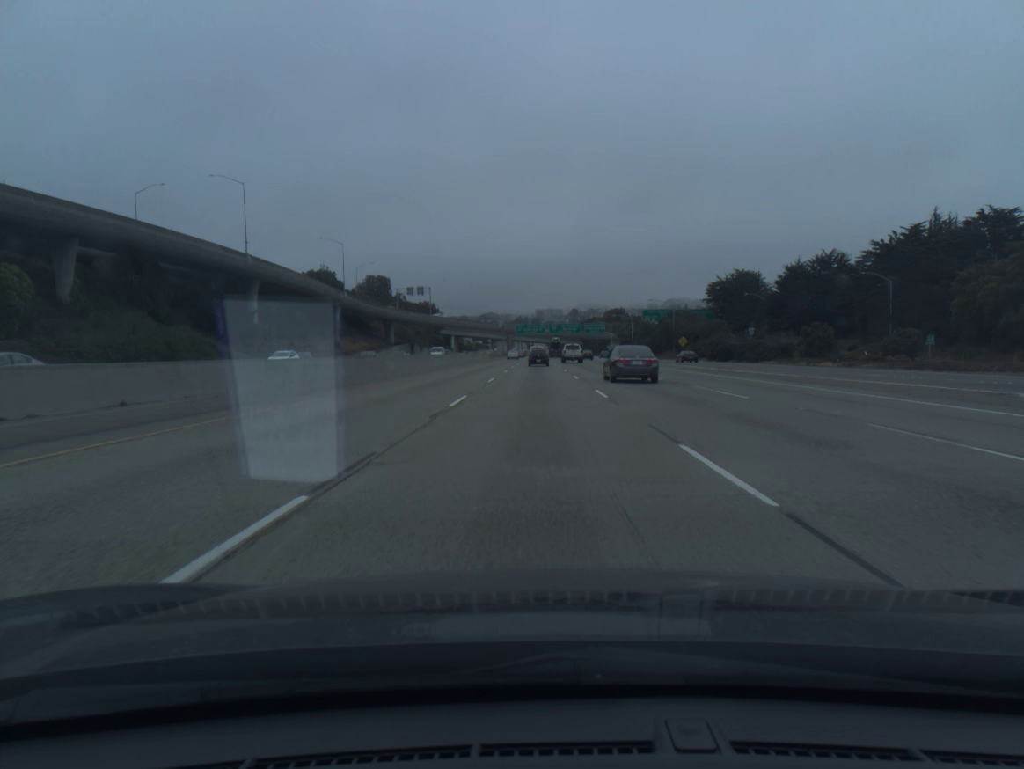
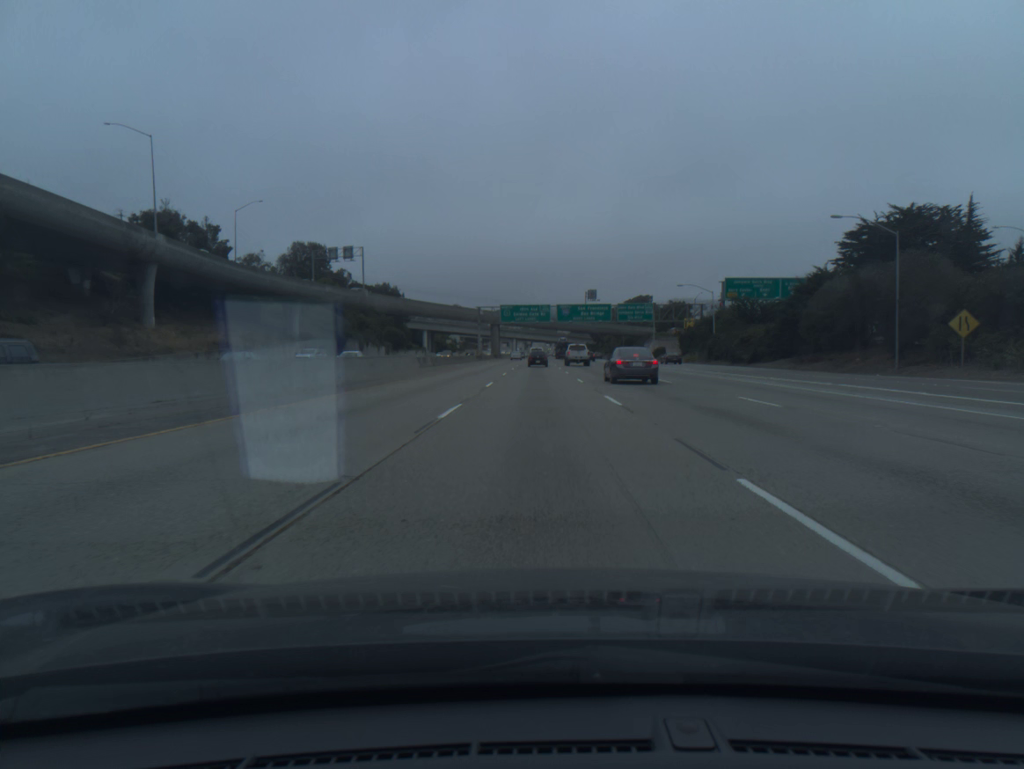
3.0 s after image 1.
(-0.2, +87.7) m; 0°
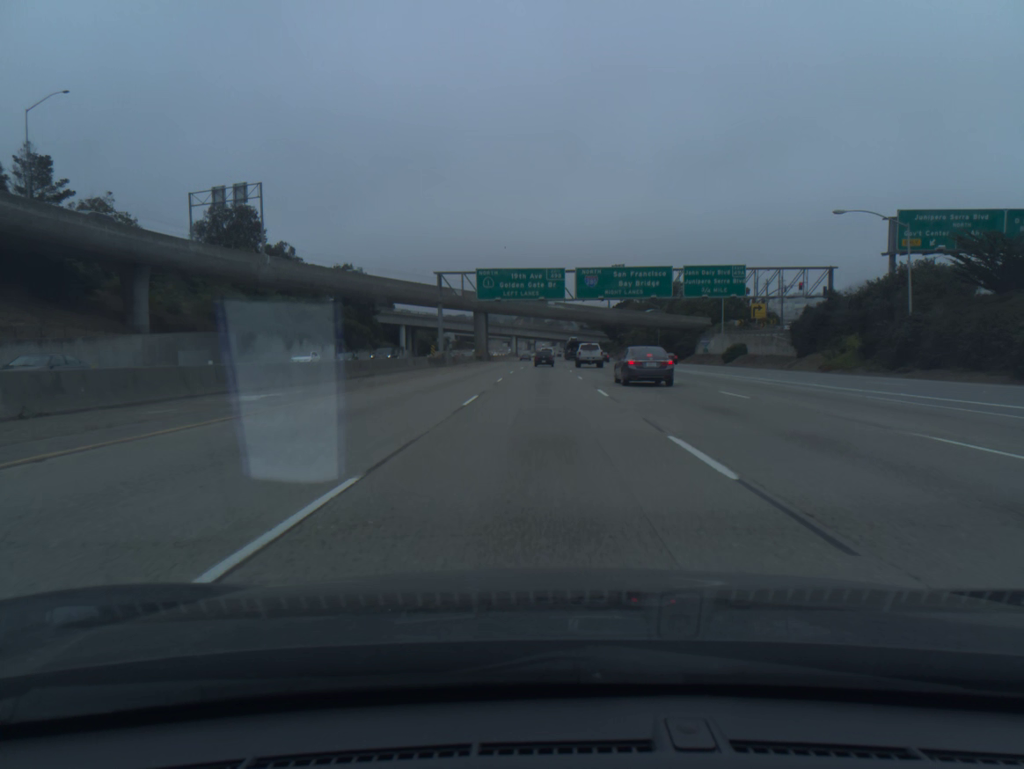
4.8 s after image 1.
(-0.1, +53.1) m; 0°
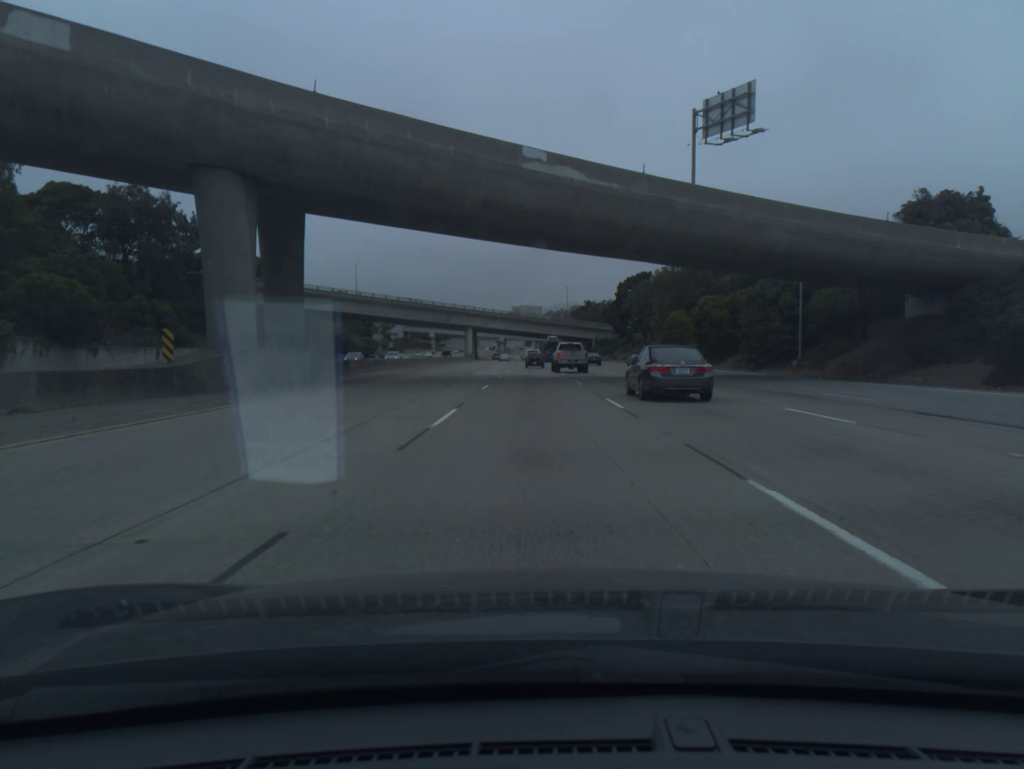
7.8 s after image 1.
(+1.2, +90.0) m; +2°
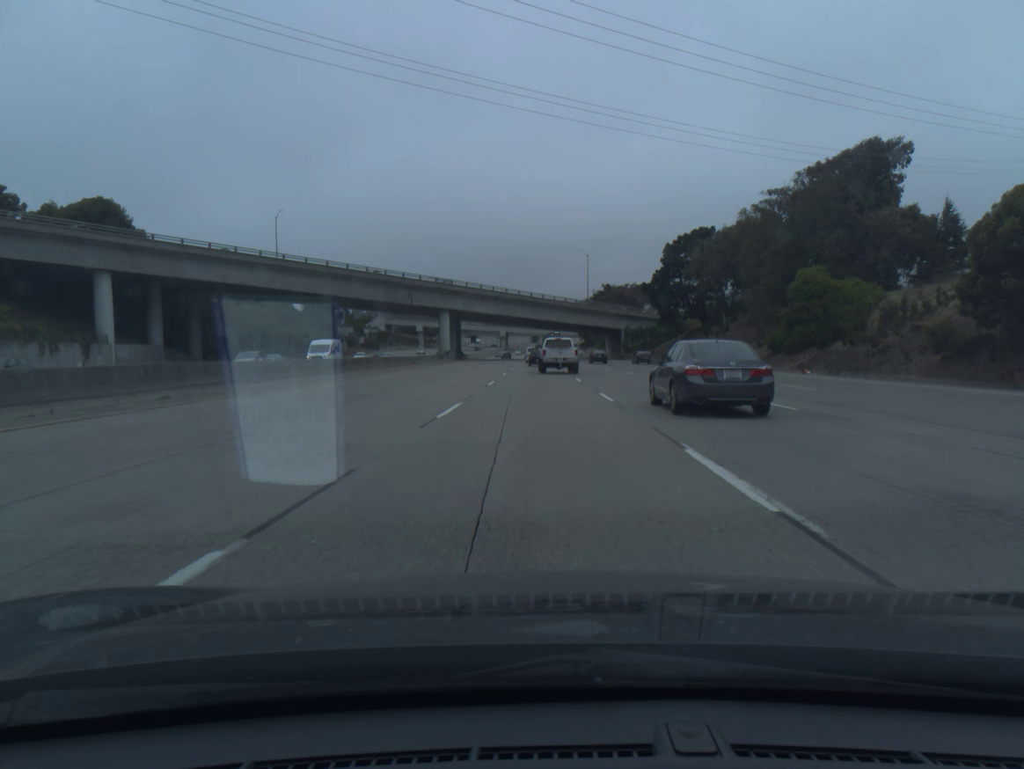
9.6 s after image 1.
(-0.1, +54.7) m; 0°
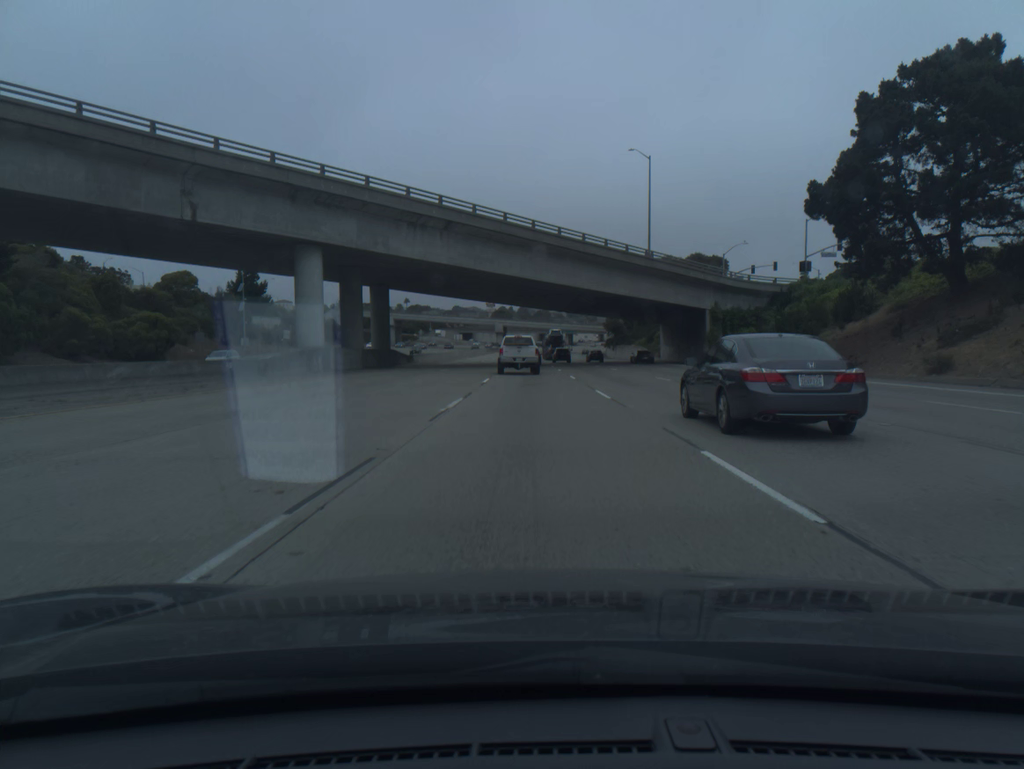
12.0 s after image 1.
(-0.2, +70.8) m; -1°
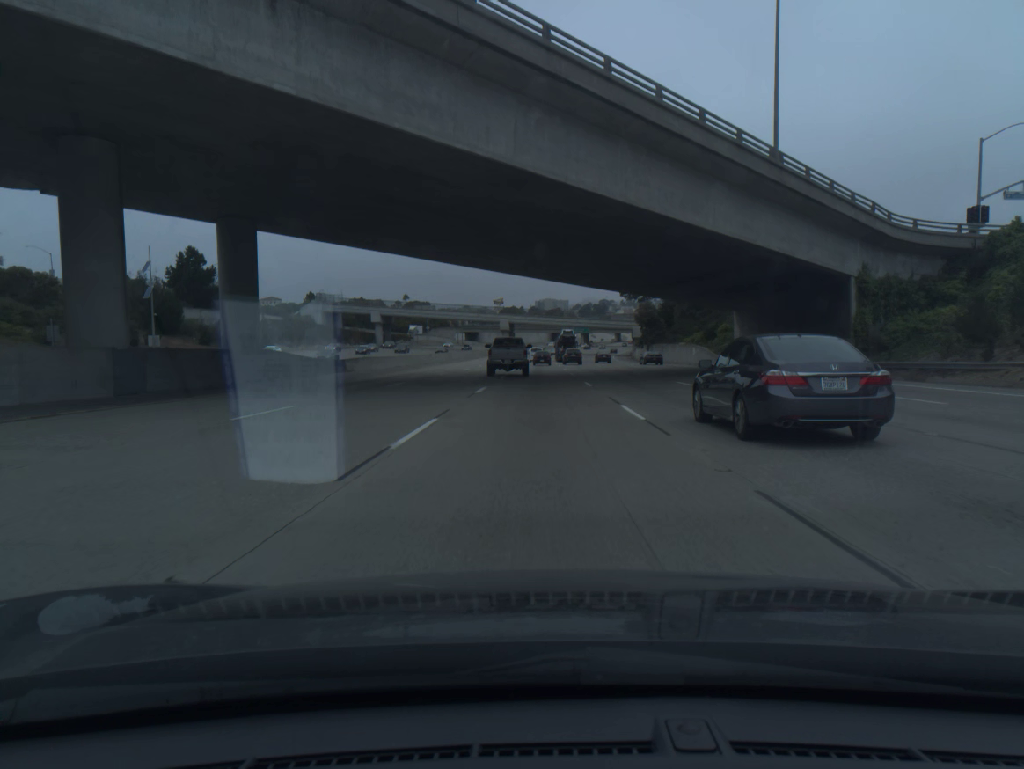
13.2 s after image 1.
(-0.2, +34.2) m; -1°
